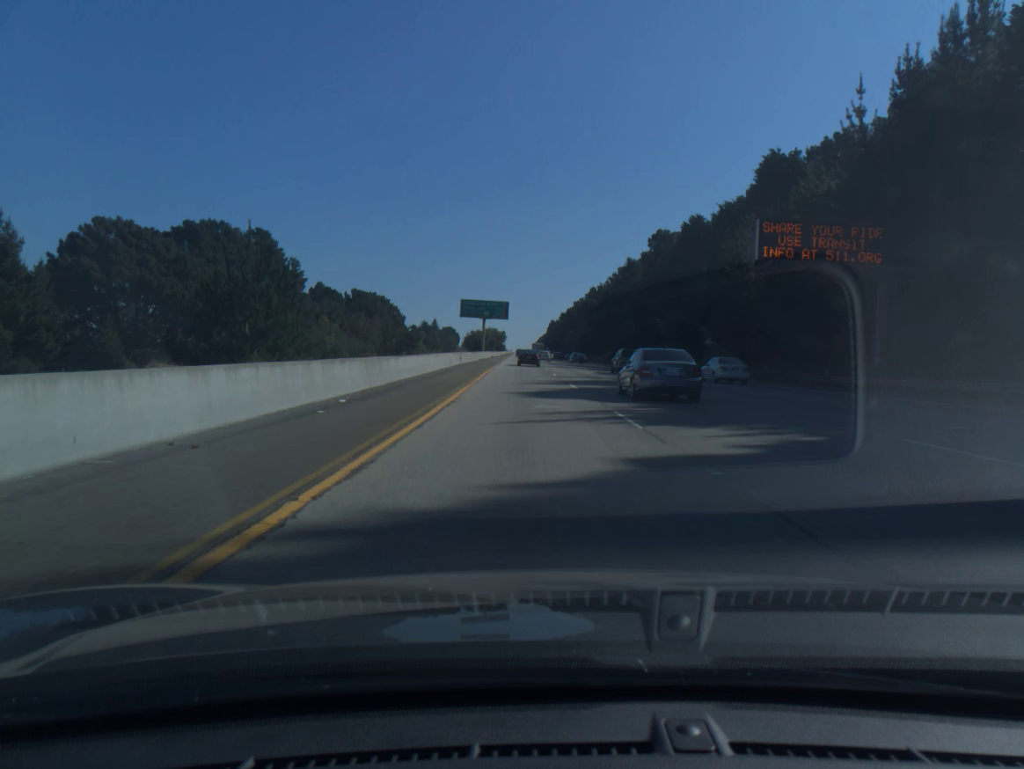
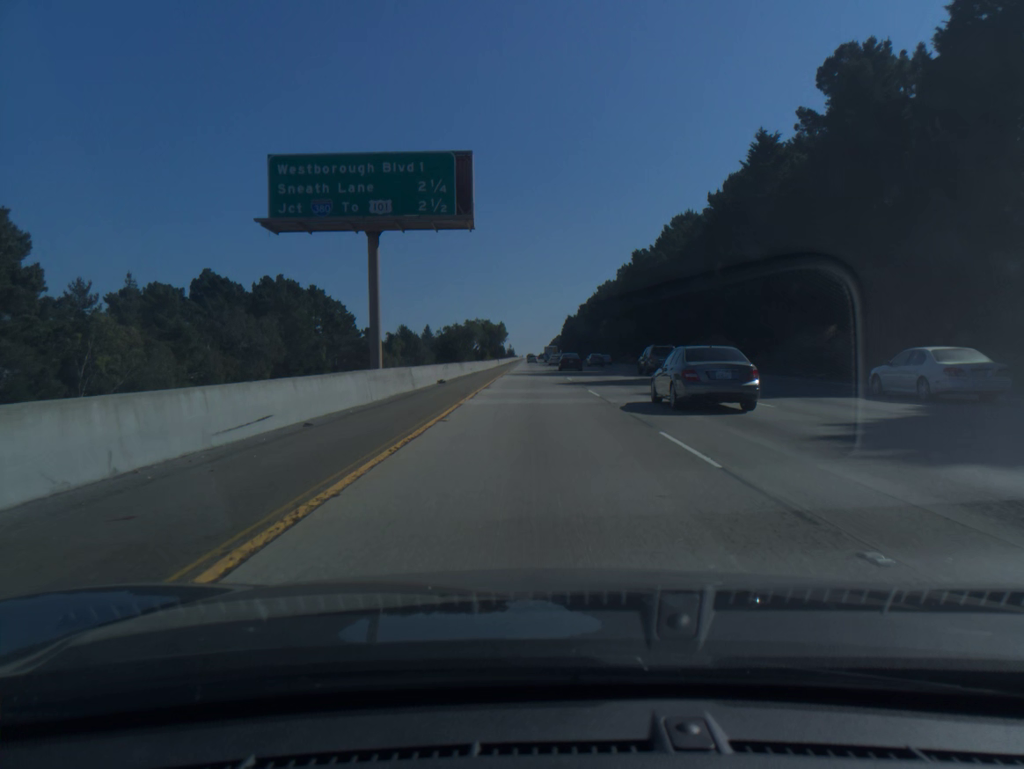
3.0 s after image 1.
(-2.1, +91.9) m; -1°
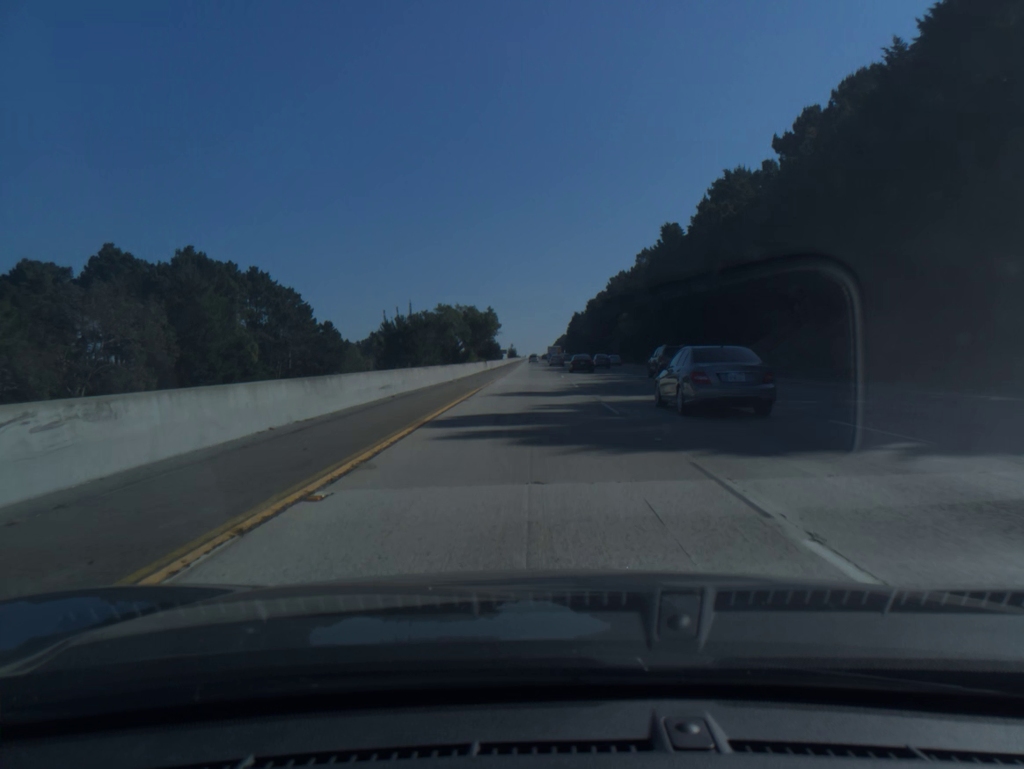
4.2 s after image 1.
(0.0, +36.7) m; 0°
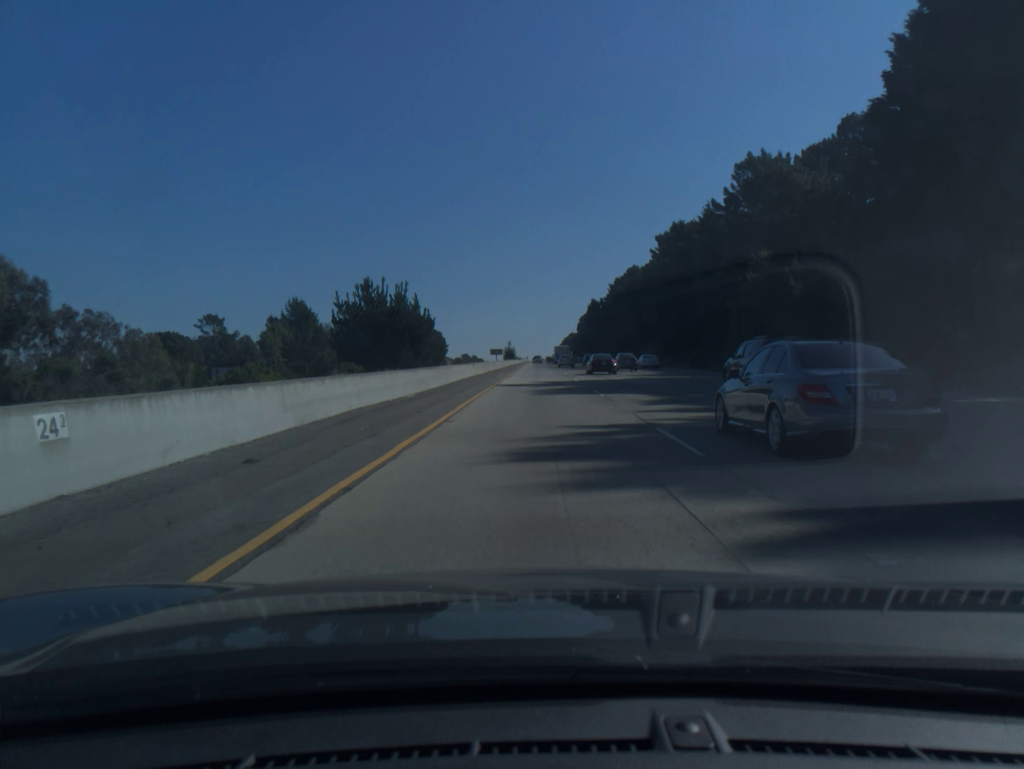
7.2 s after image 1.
(-0.6, +94.1) m; 0°
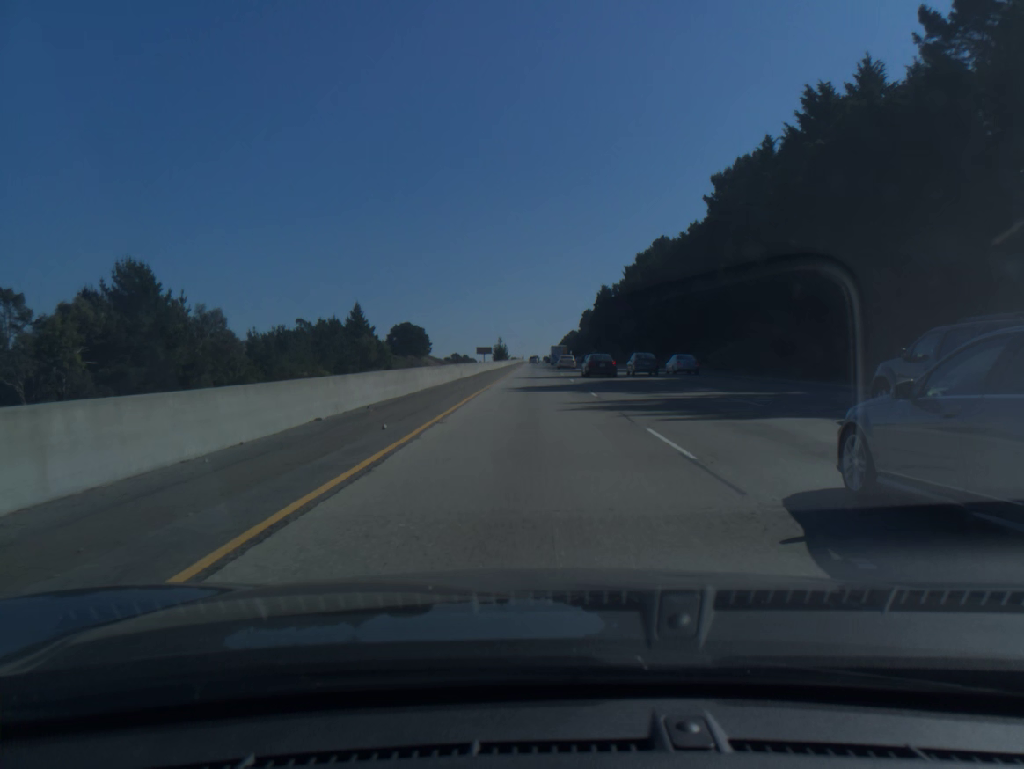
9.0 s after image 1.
(+0.3, +58.5) m; 0°
